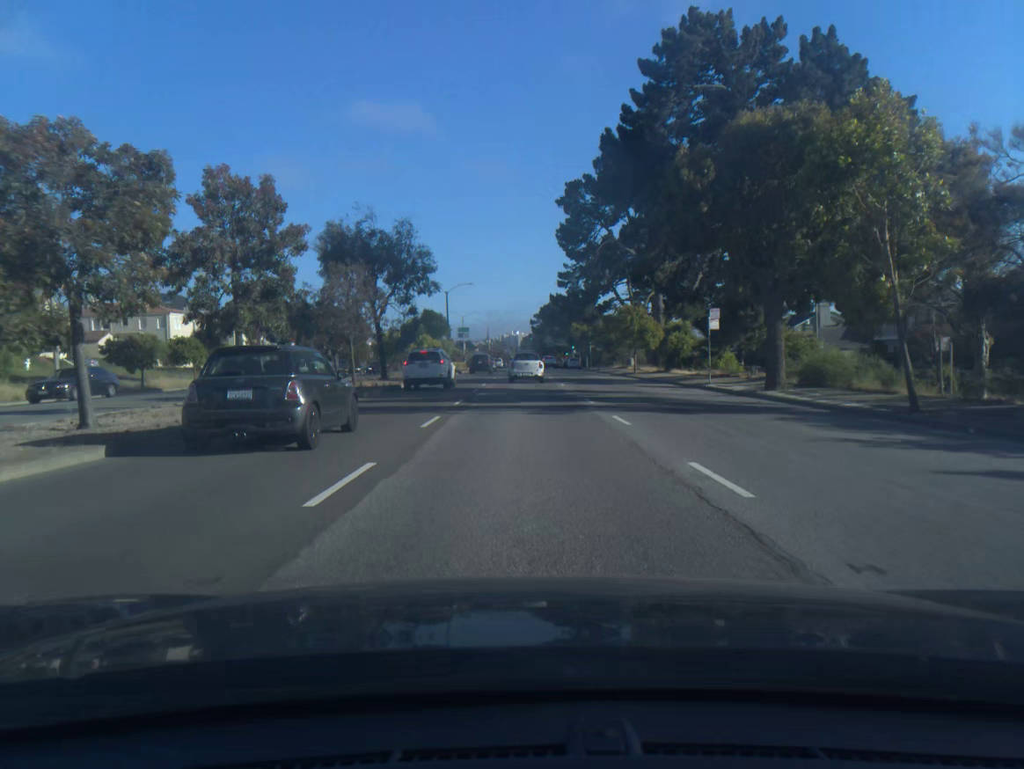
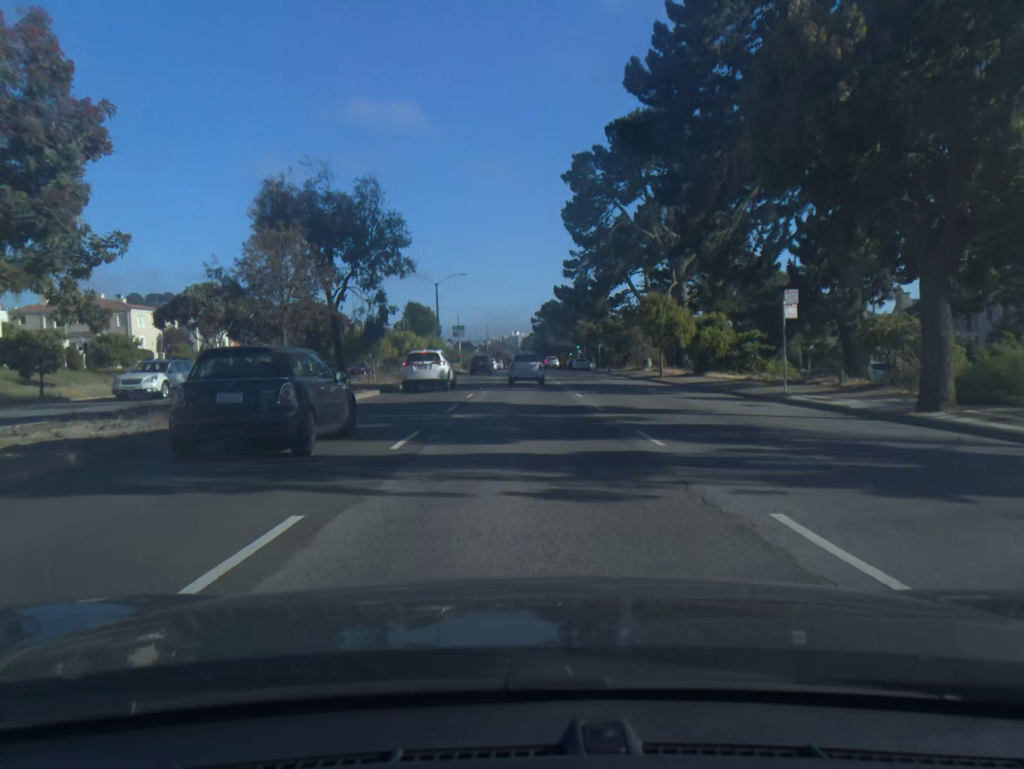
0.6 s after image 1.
(0.0, +10.2) m; 0°
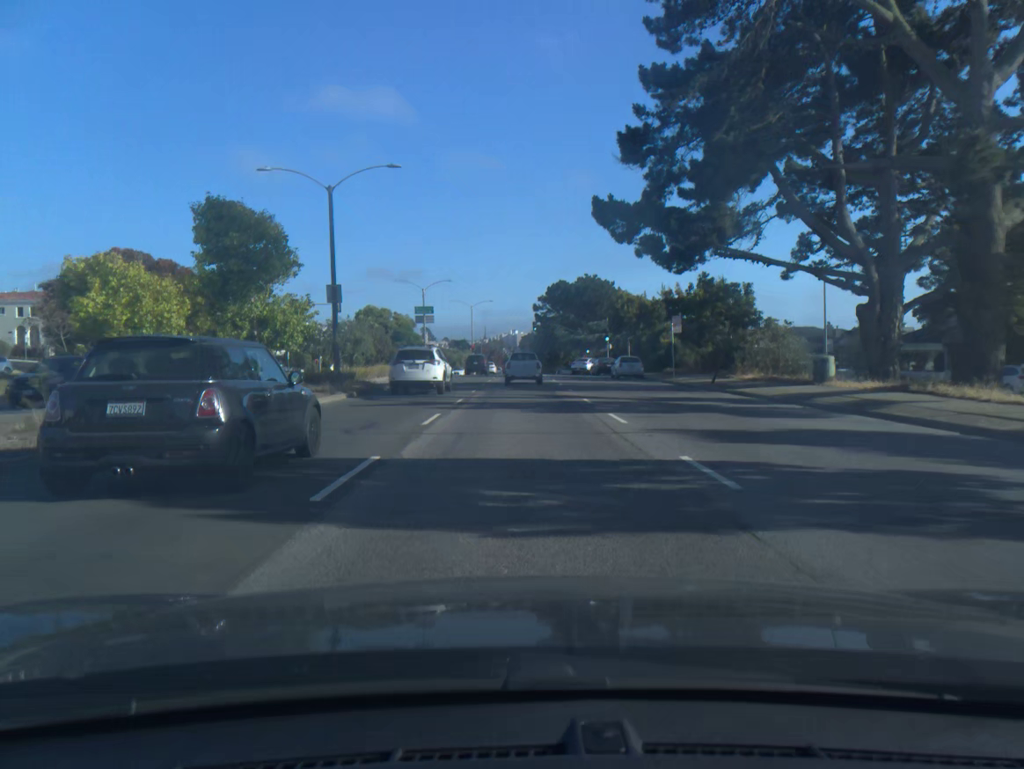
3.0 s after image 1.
(0.0, +40.6) m; 0°
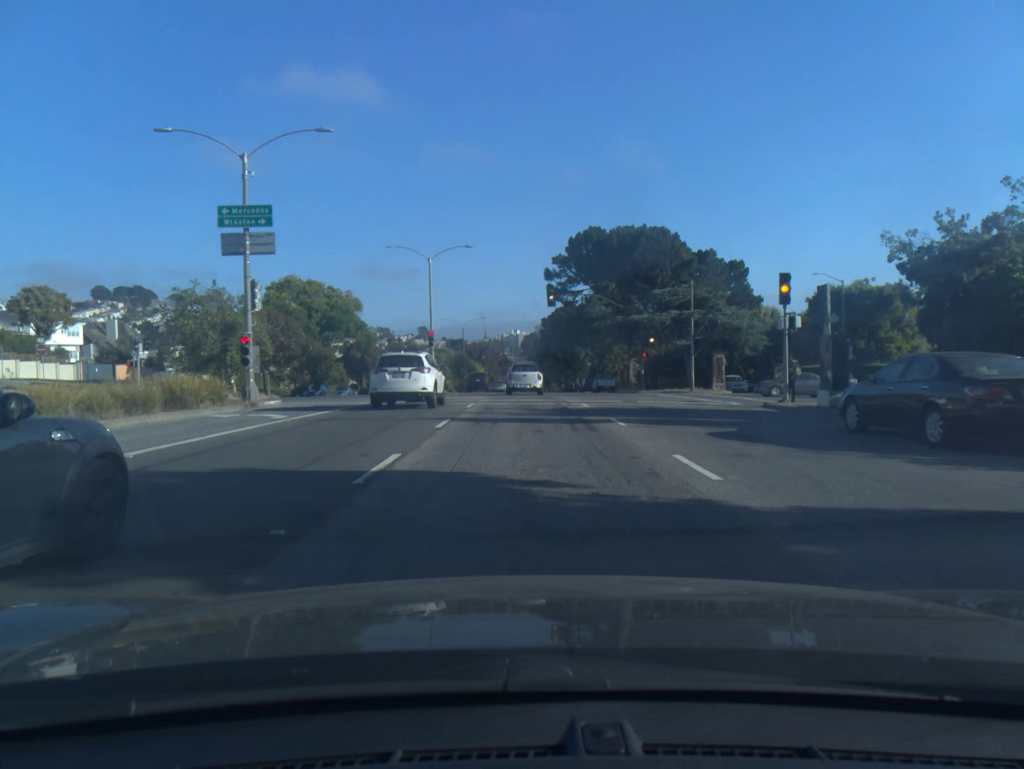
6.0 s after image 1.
(-0.1, +50.1) m; 0°
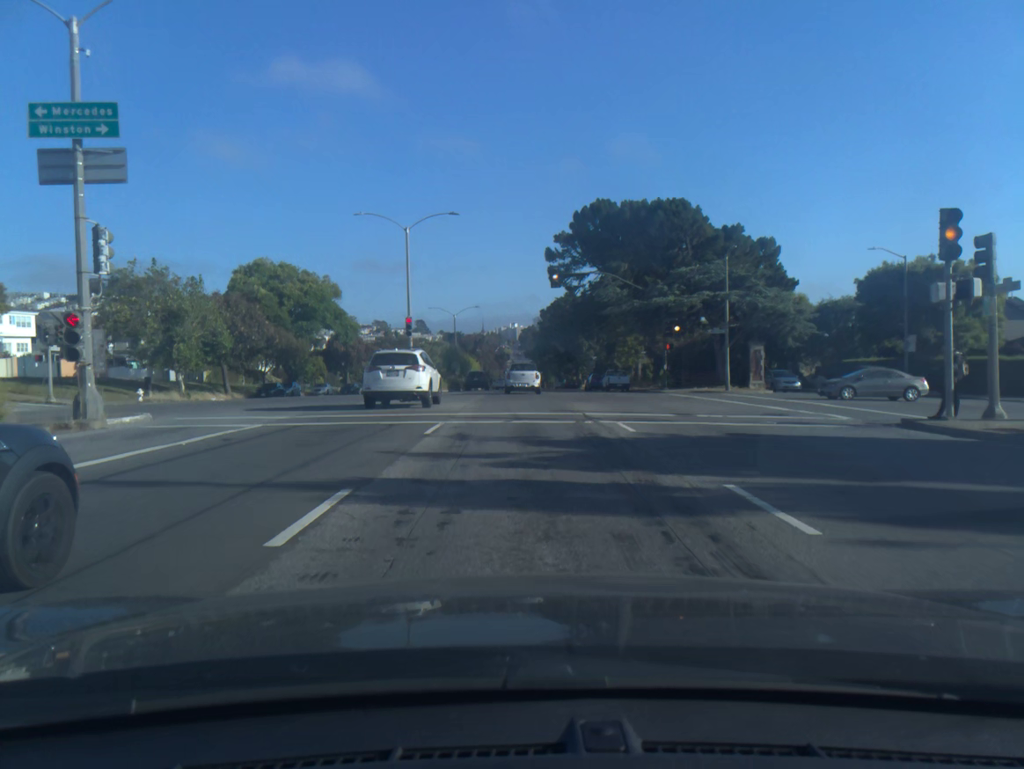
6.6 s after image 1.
(0.0, +10.0) m; 0°
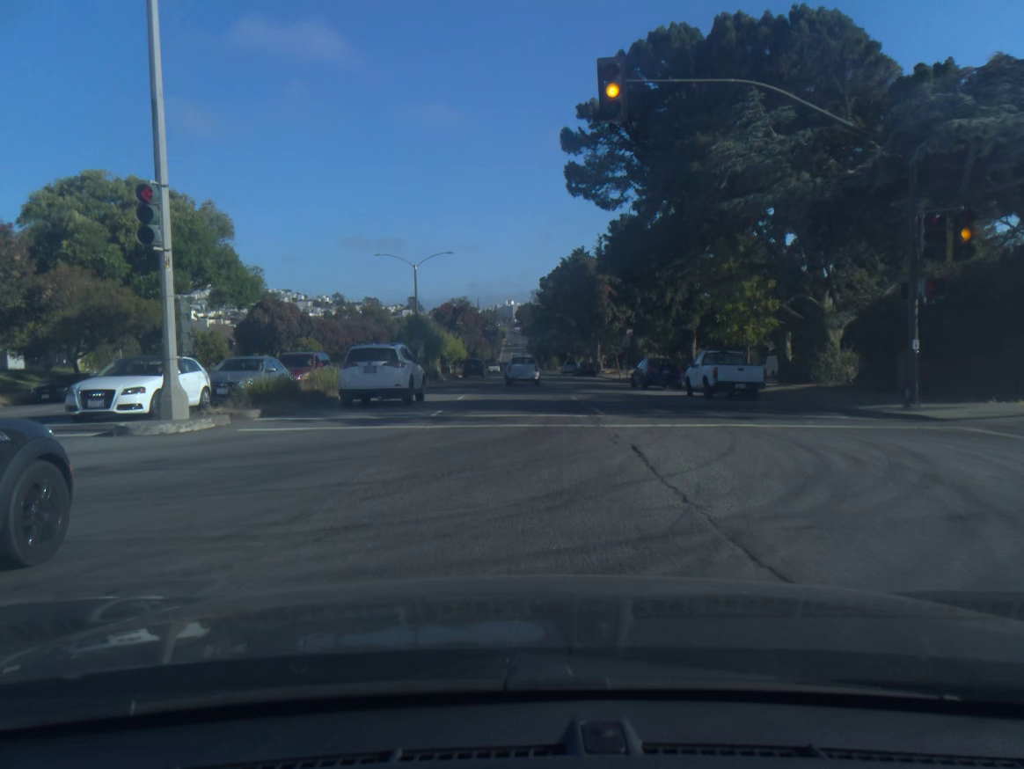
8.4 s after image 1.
(0.0, +30.1) m; 0°
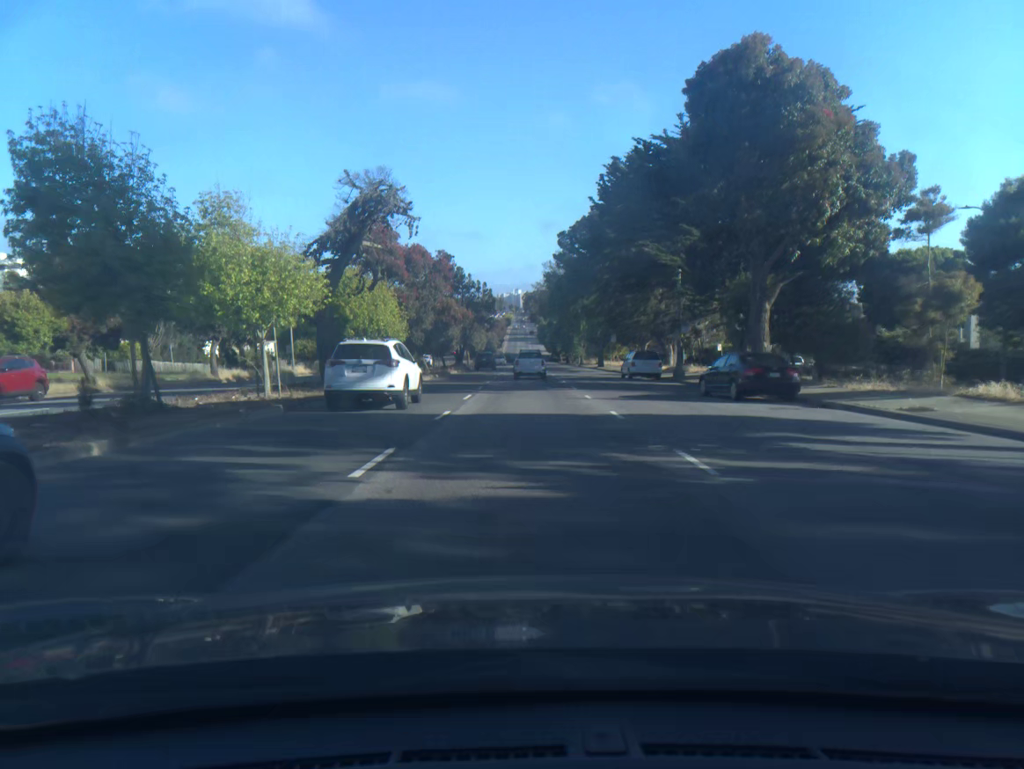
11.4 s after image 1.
(-0.3, +52.8) m; 0°
